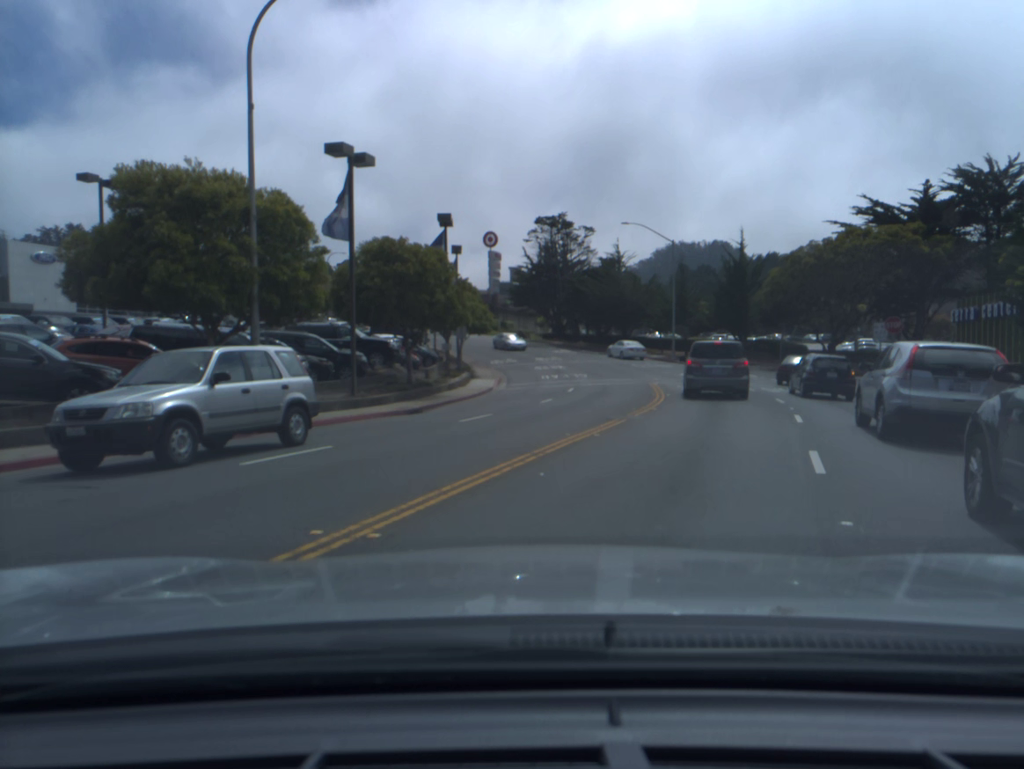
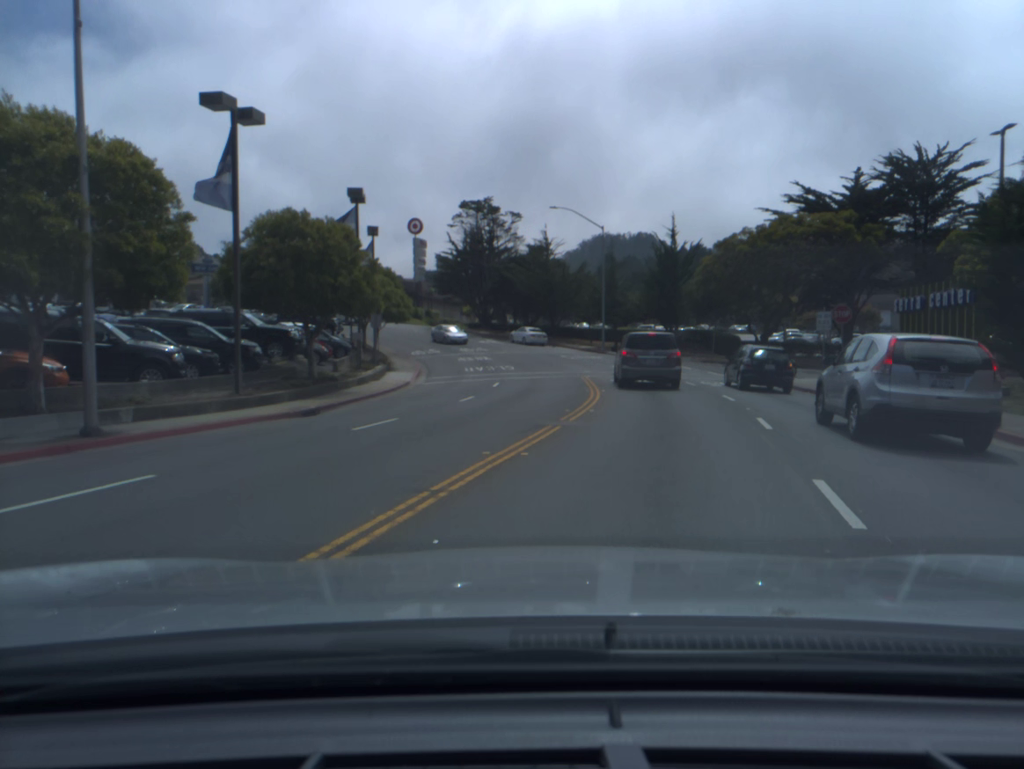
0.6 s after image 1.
(+0.2, +3.2) m; +6°
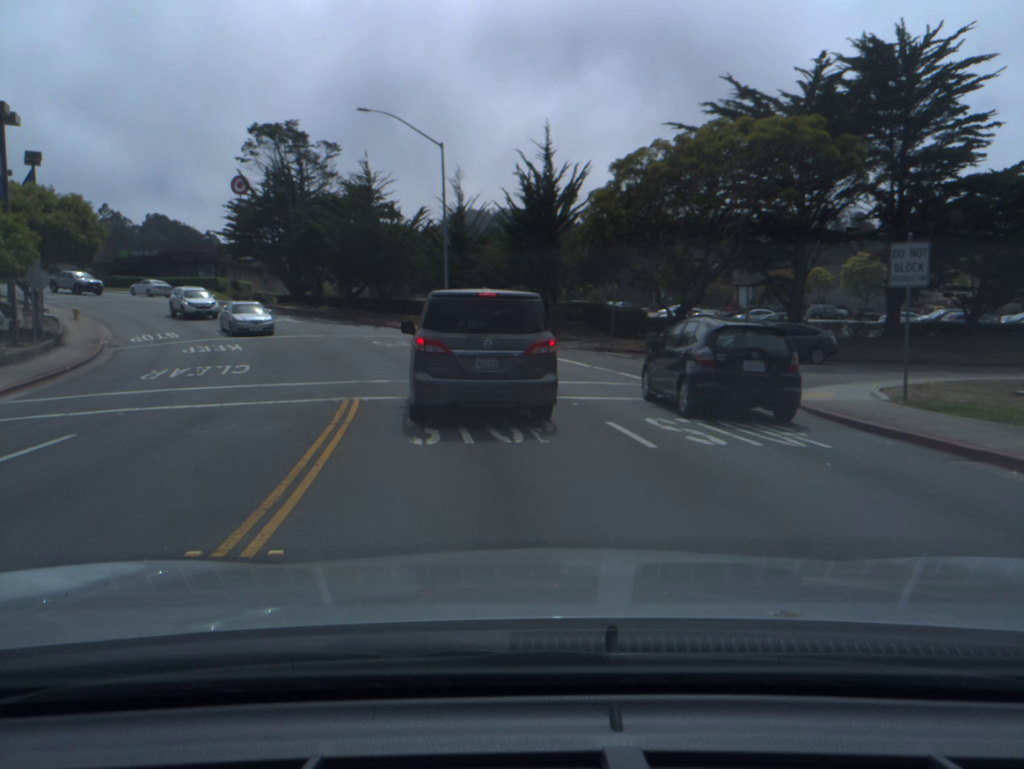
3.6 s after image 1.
(+2.4, +19.4) m; +7°
